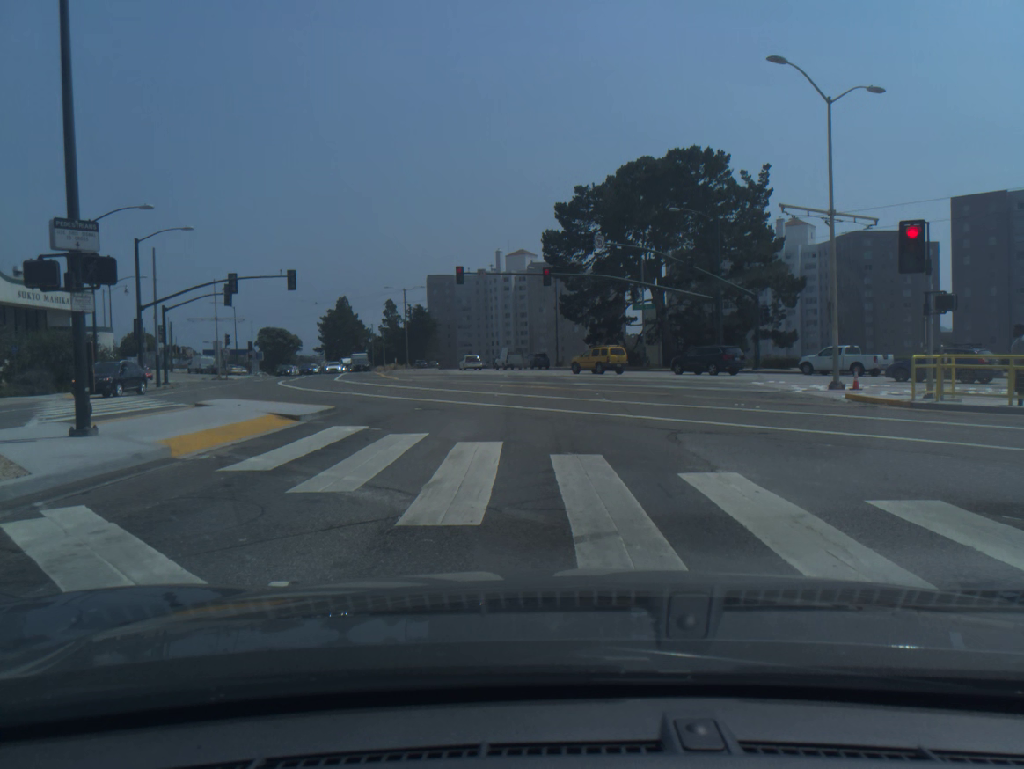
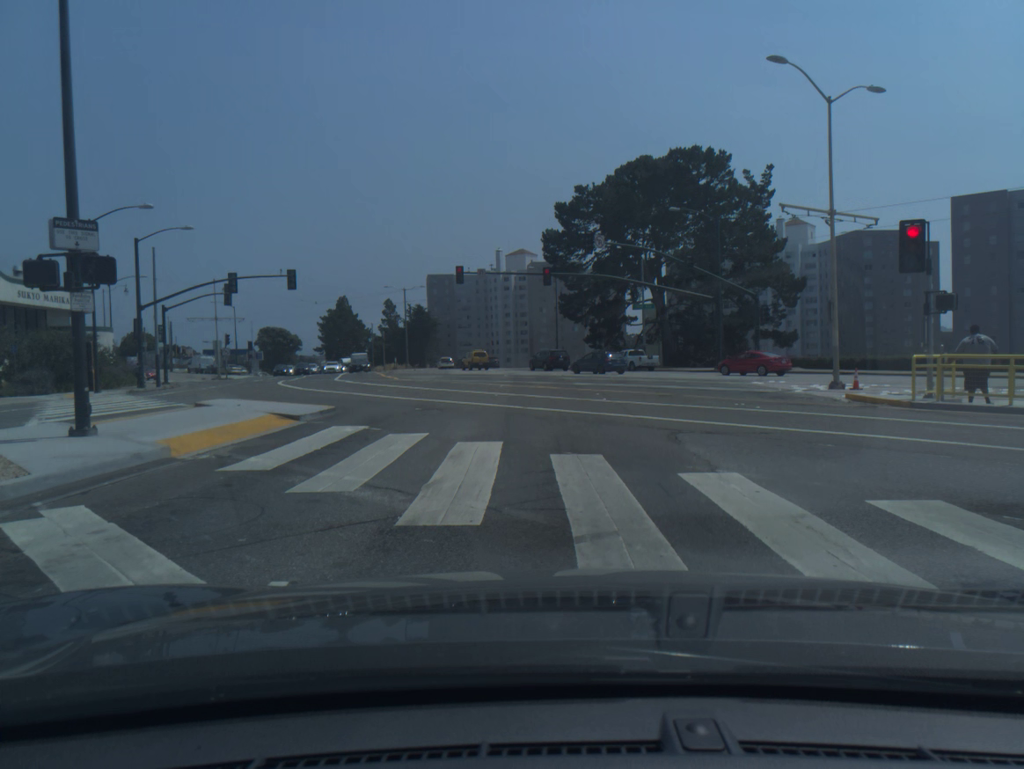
(0.0, 0.0) m; 0°
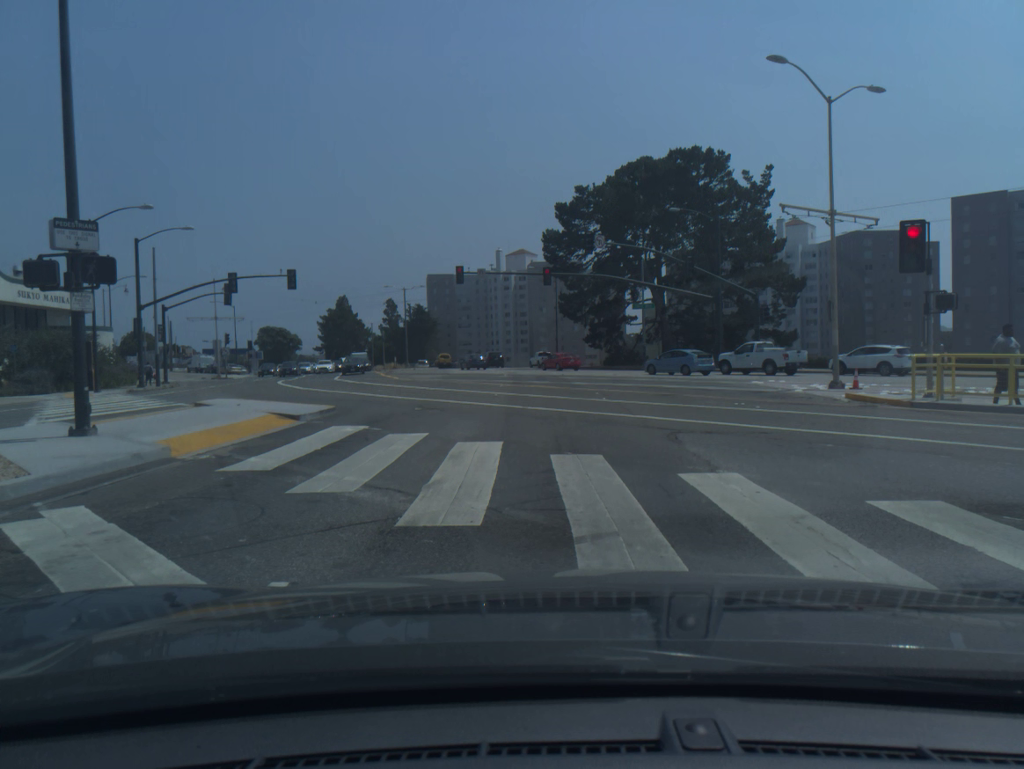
(0.0, 0.0) m; 0°
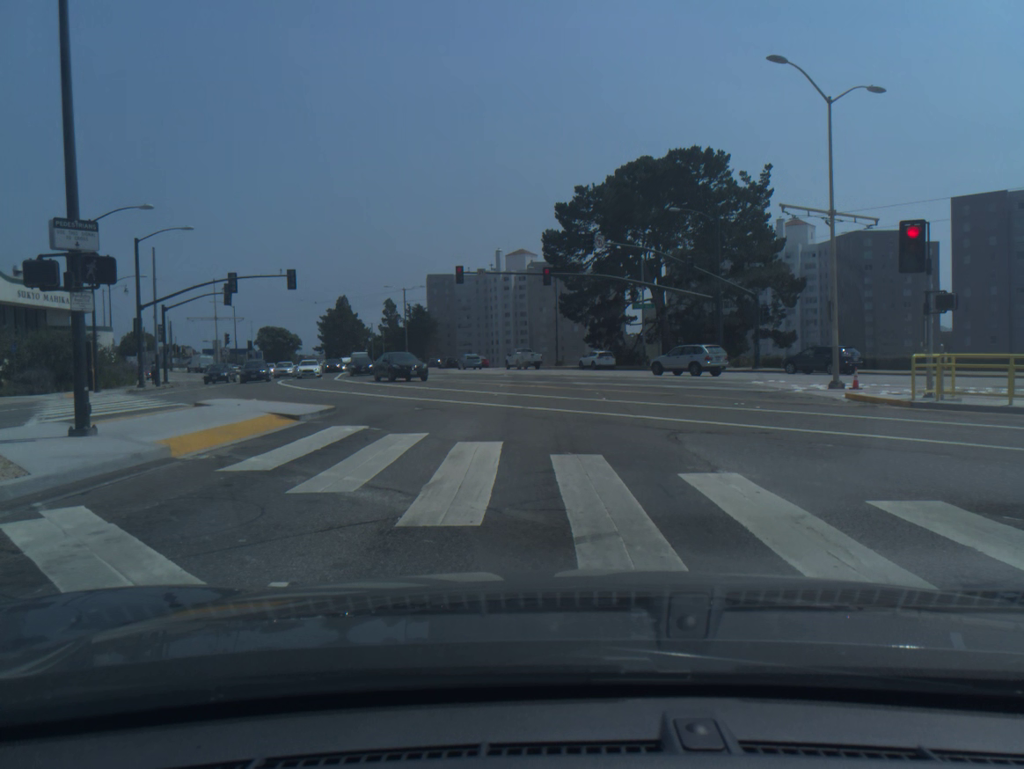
(0.0, 0.0) m; 0°
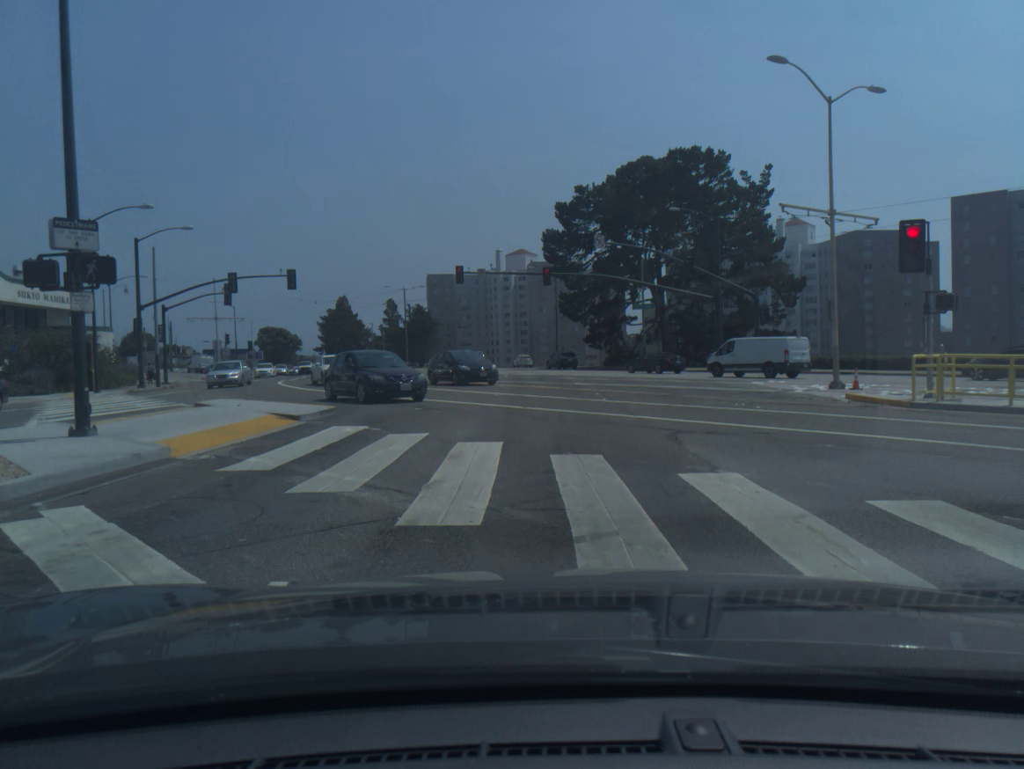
(0.0, 0.0) m; 0°
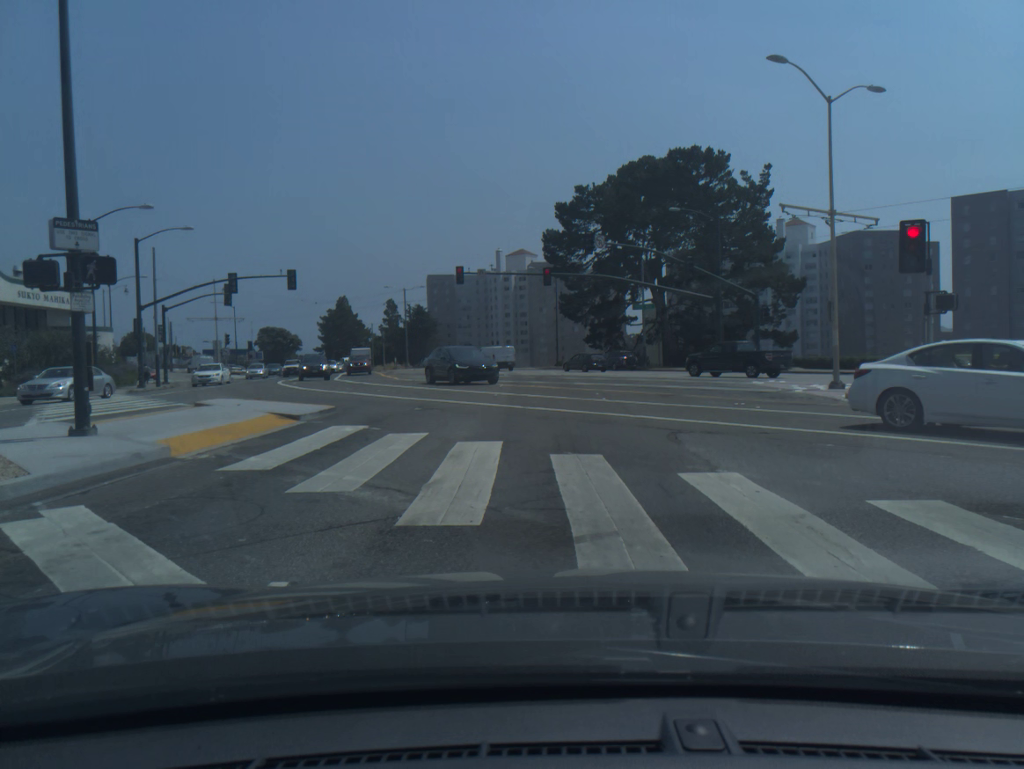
(0.0, 0.0) m; 0°
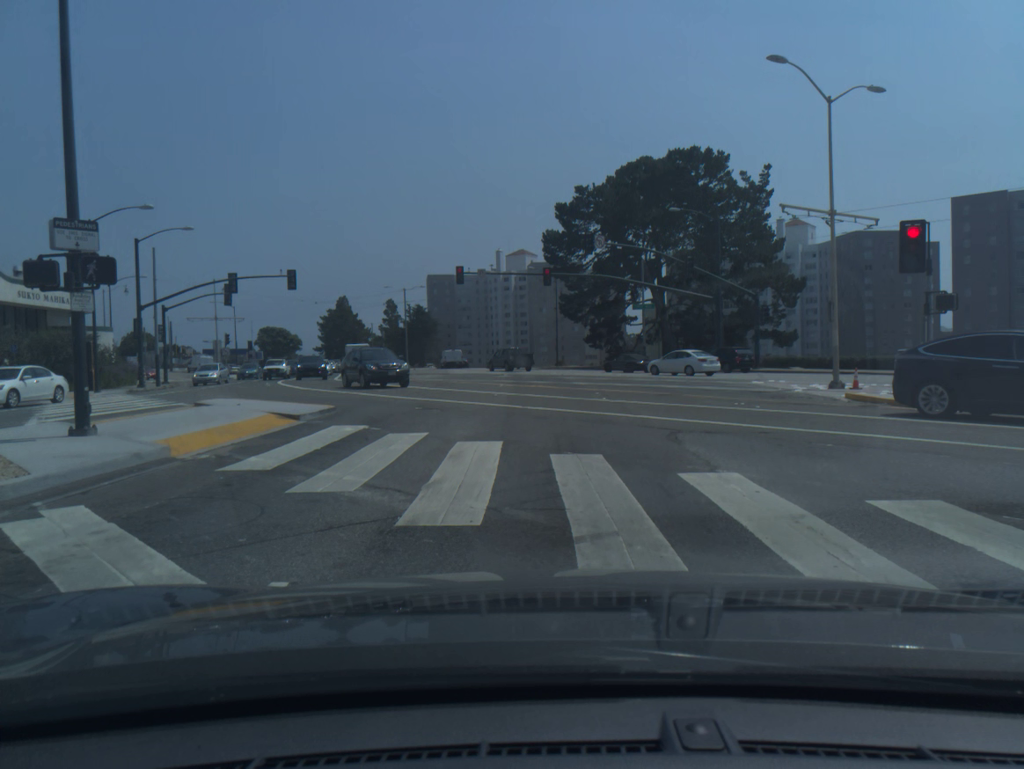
(0.0, 0.0) m; 0°
